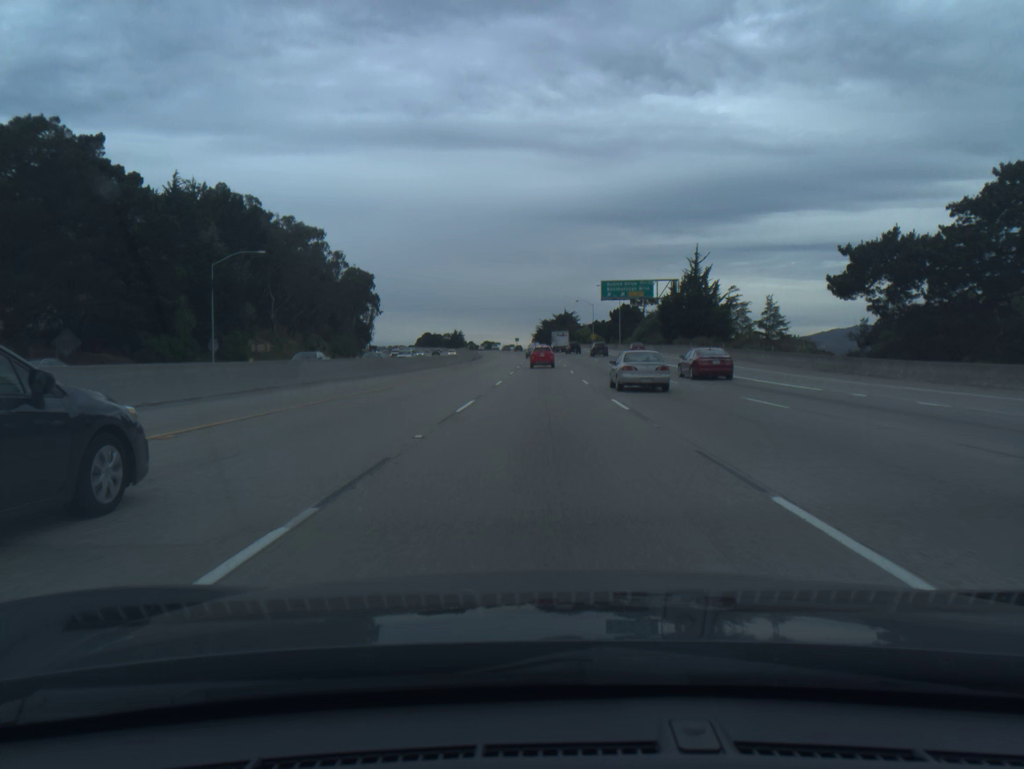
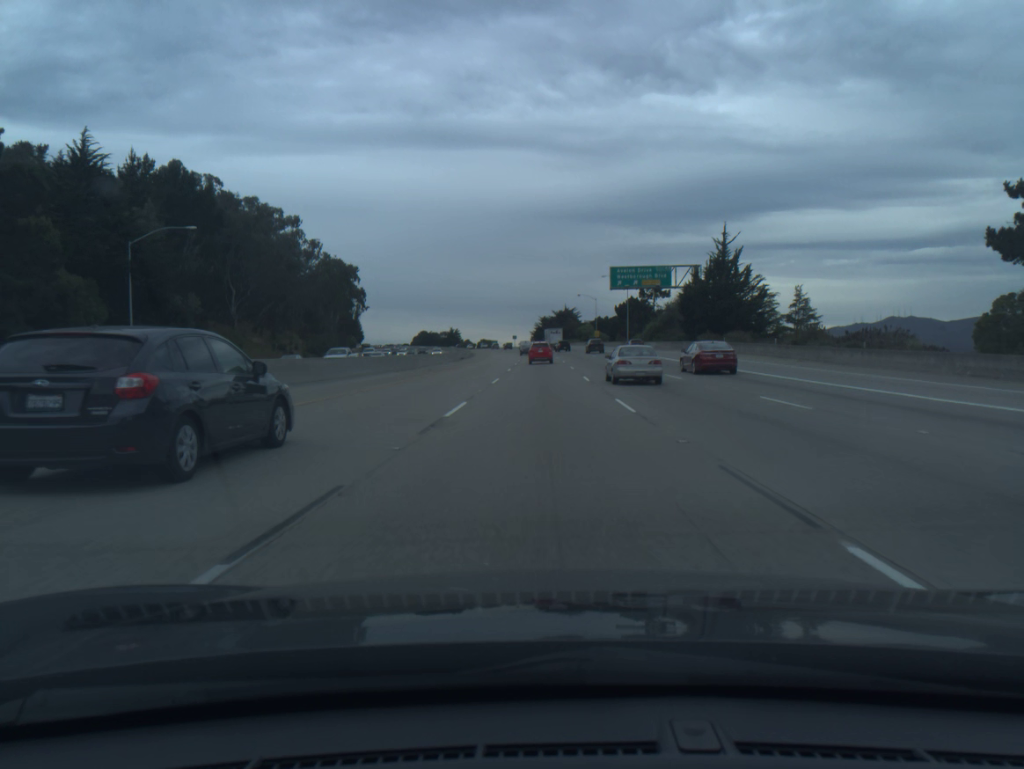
(0.0, +16.2) m; 0°
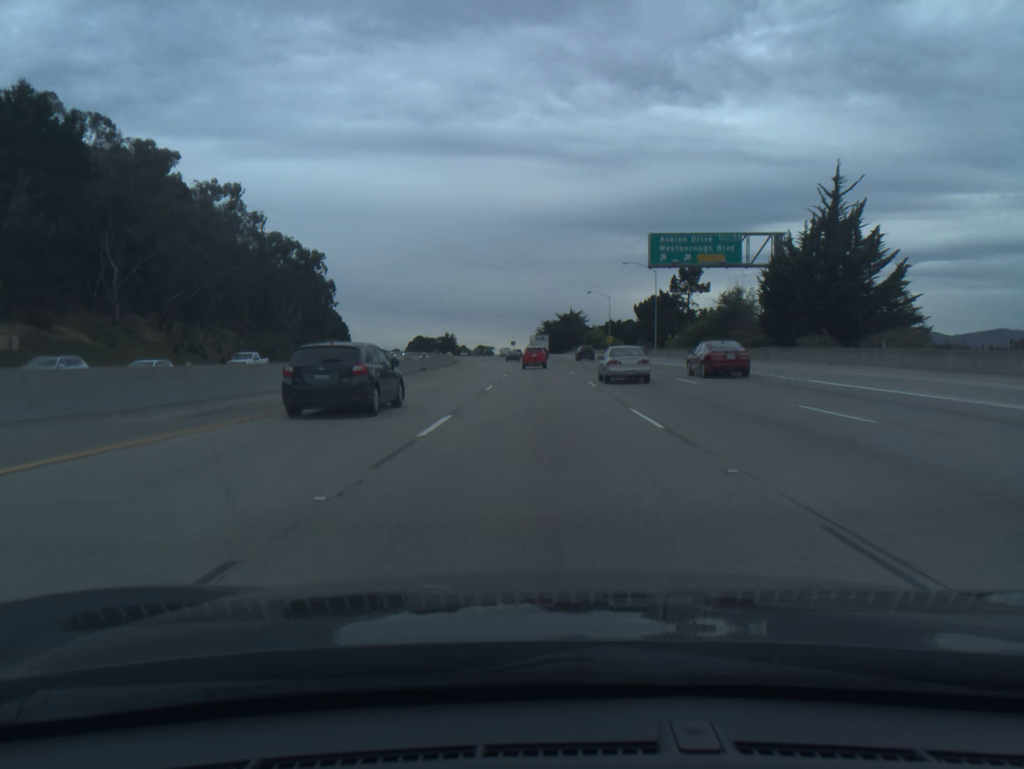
(0.0, +32.3) m; 0°
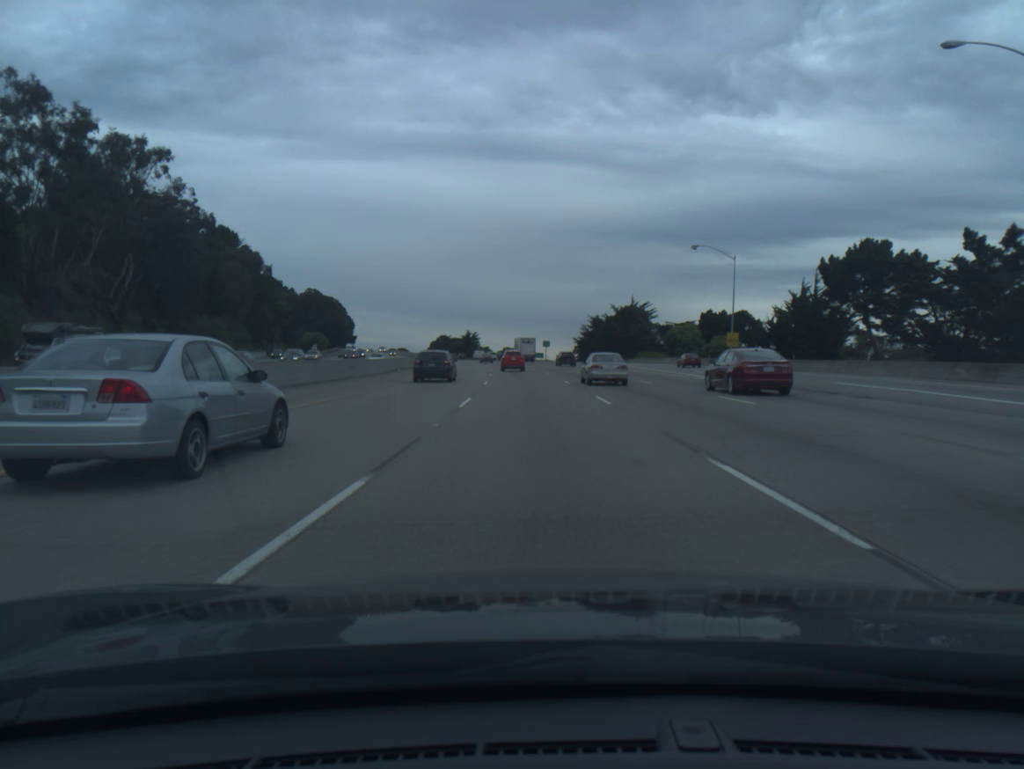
(-1.4, +80.6) m; -3°
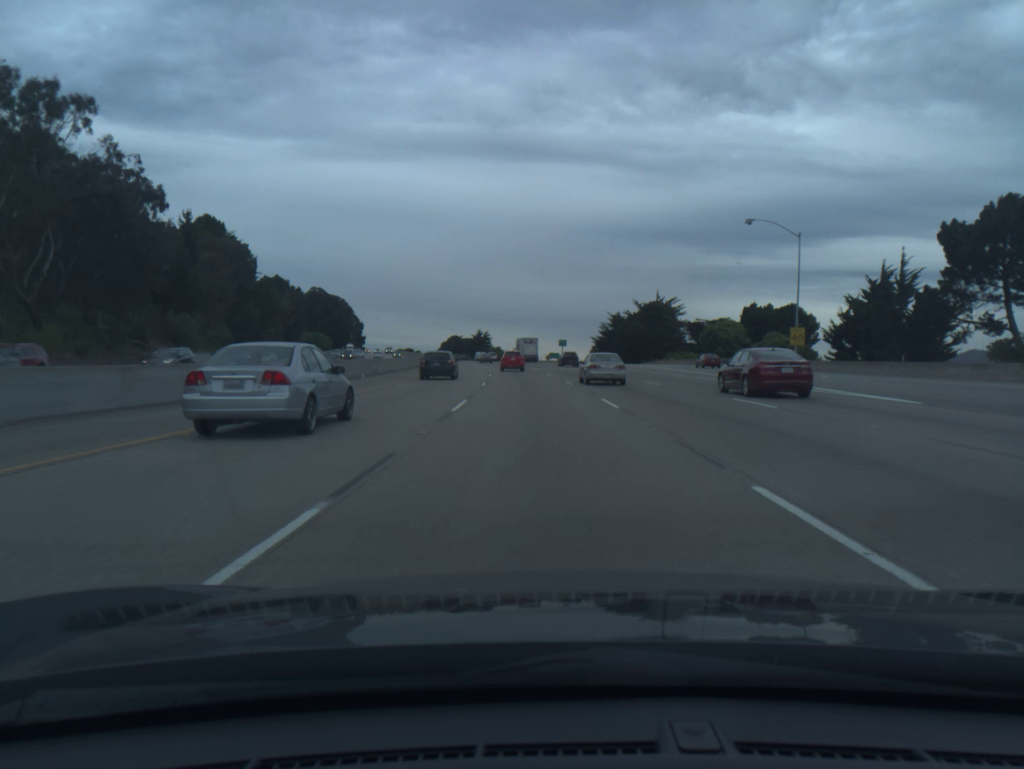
(-0.1, +16.2) m; -1°
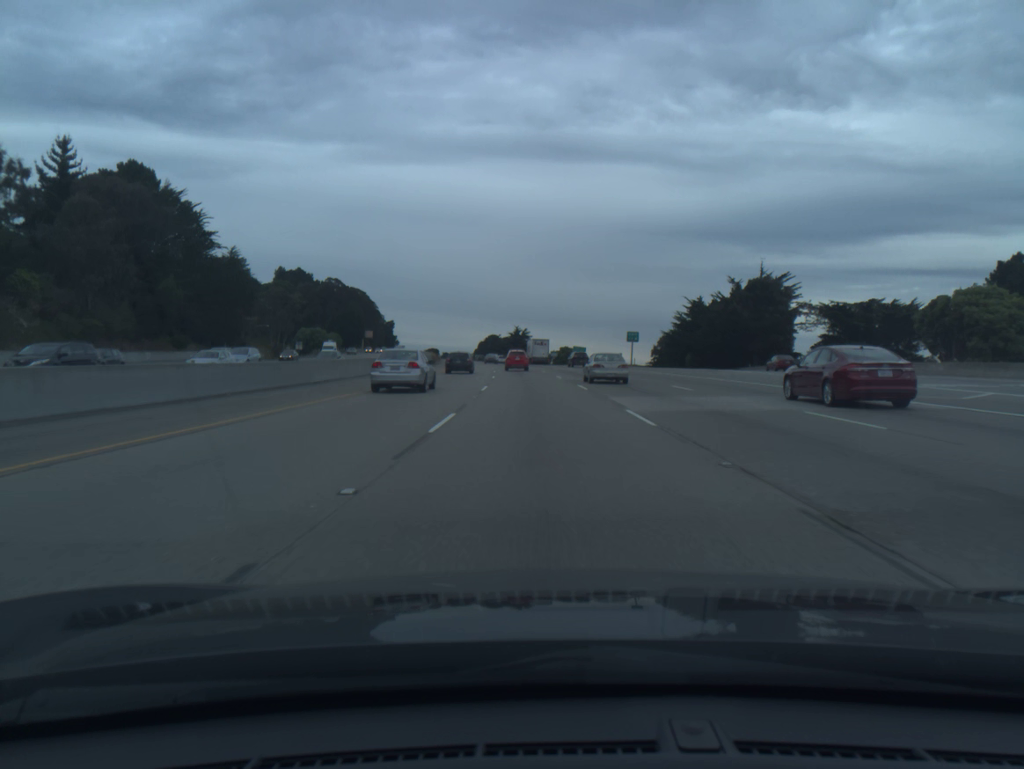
(-1.4, +48.7) m; -3°
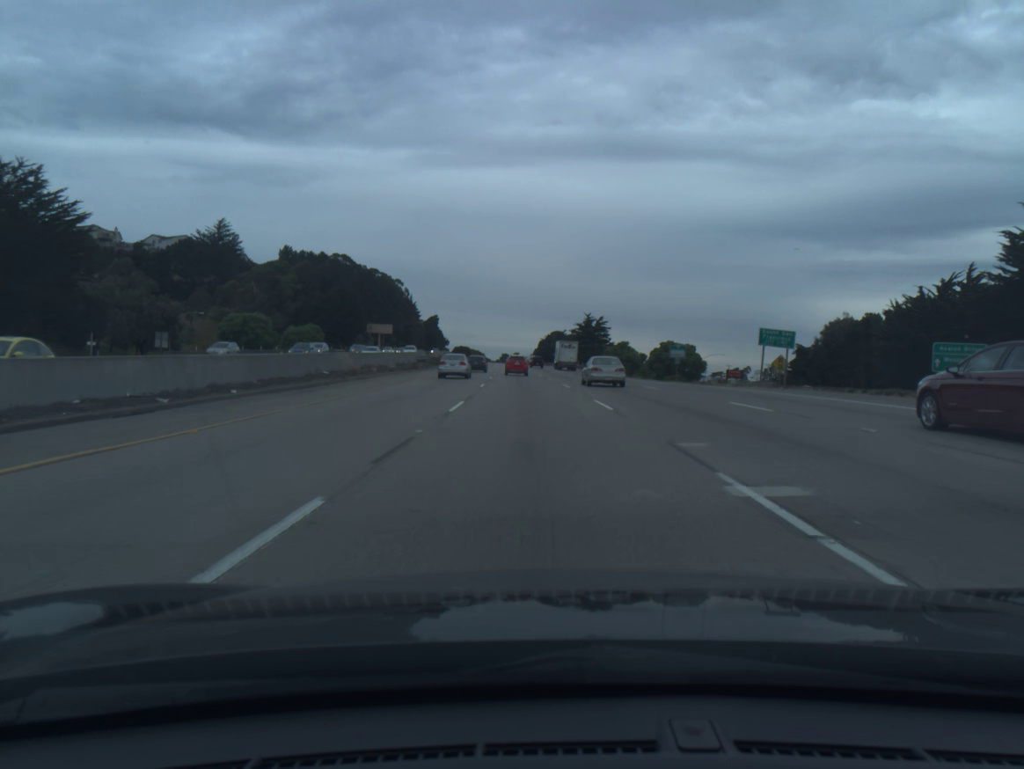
(-3.3, +82.1) m; -5°
